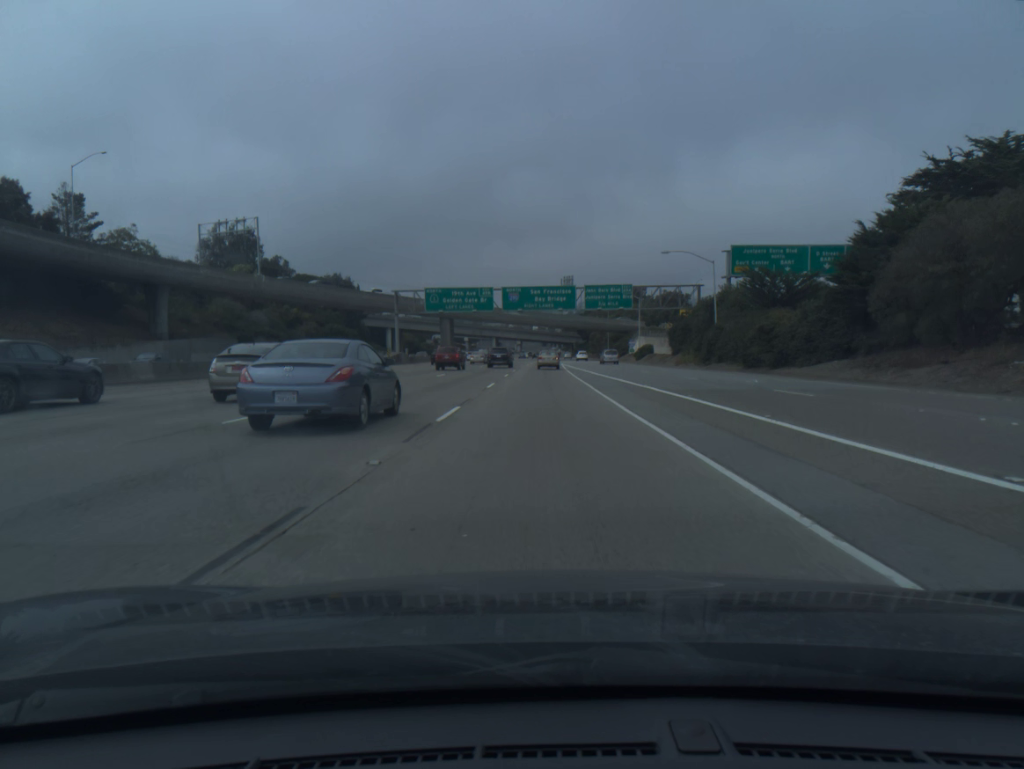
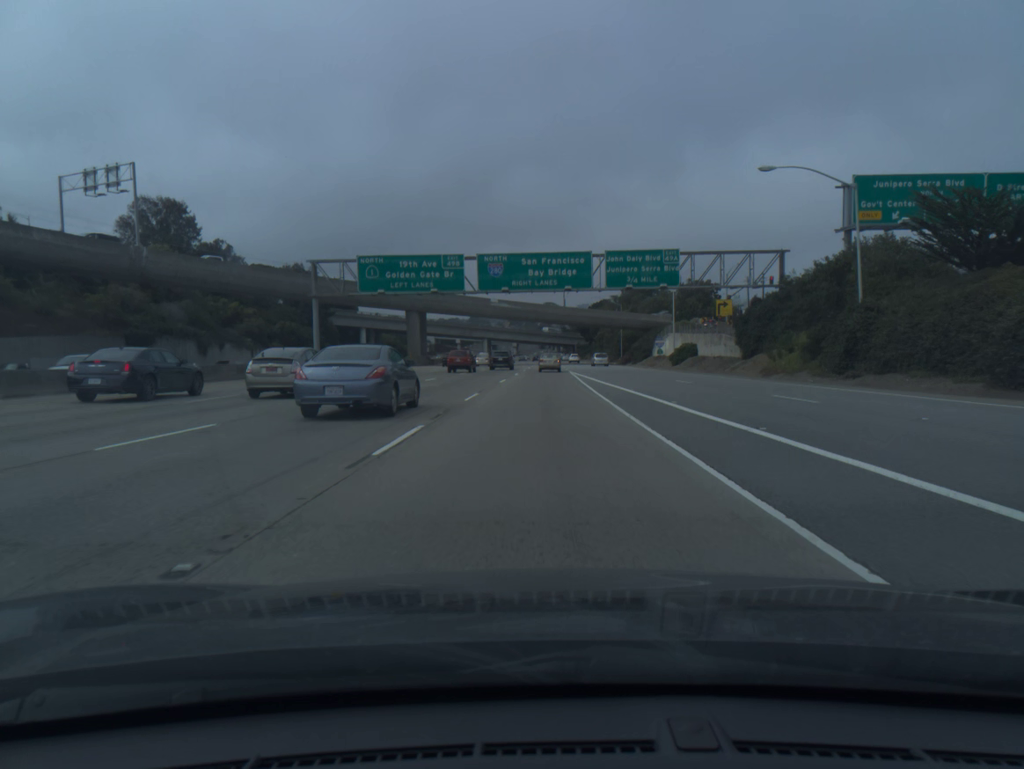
(+0.1, +32.1) m; 0°
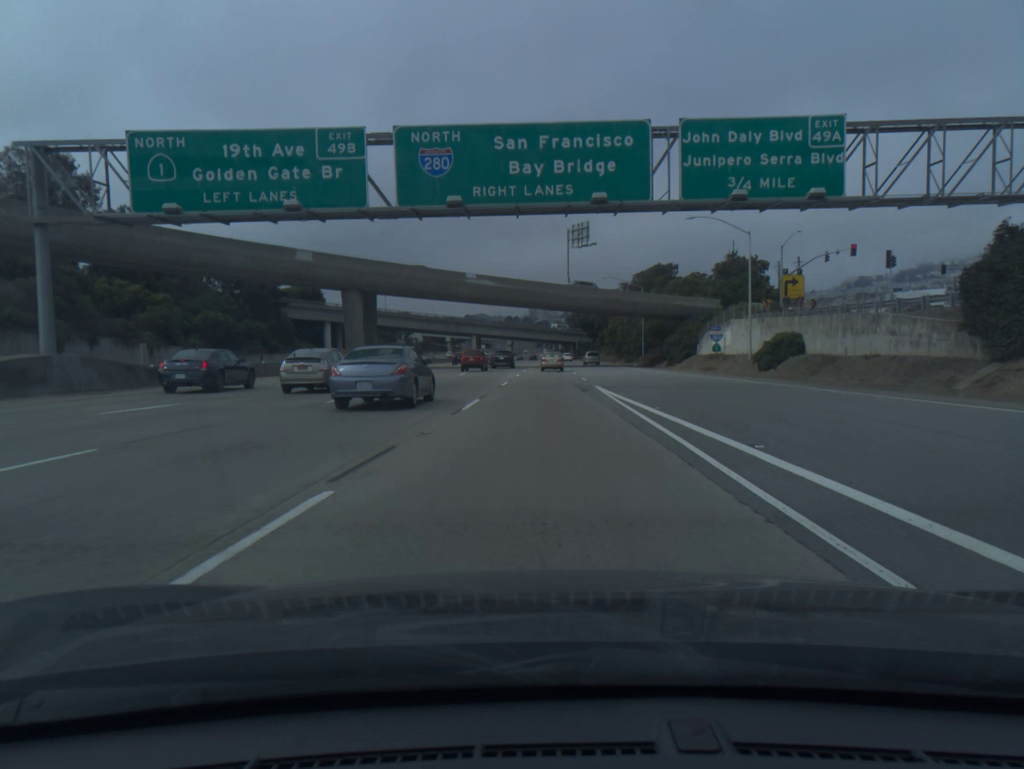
(0.0, +32.2) m; 0°
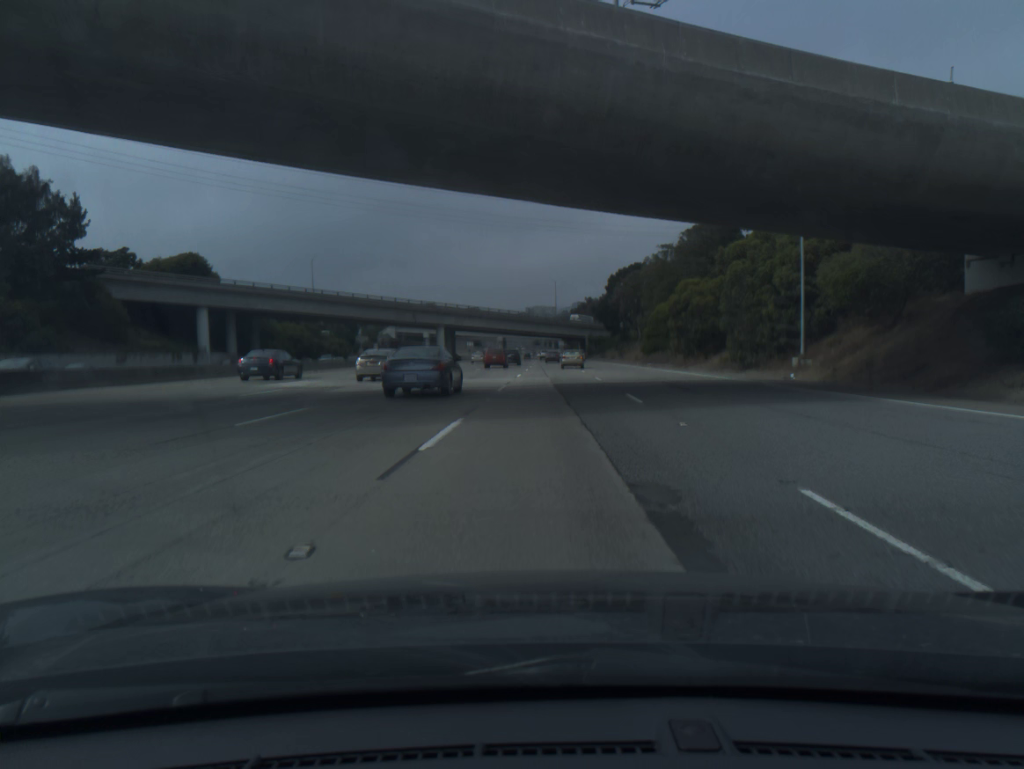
(+0.3, +64.7) m; 0°
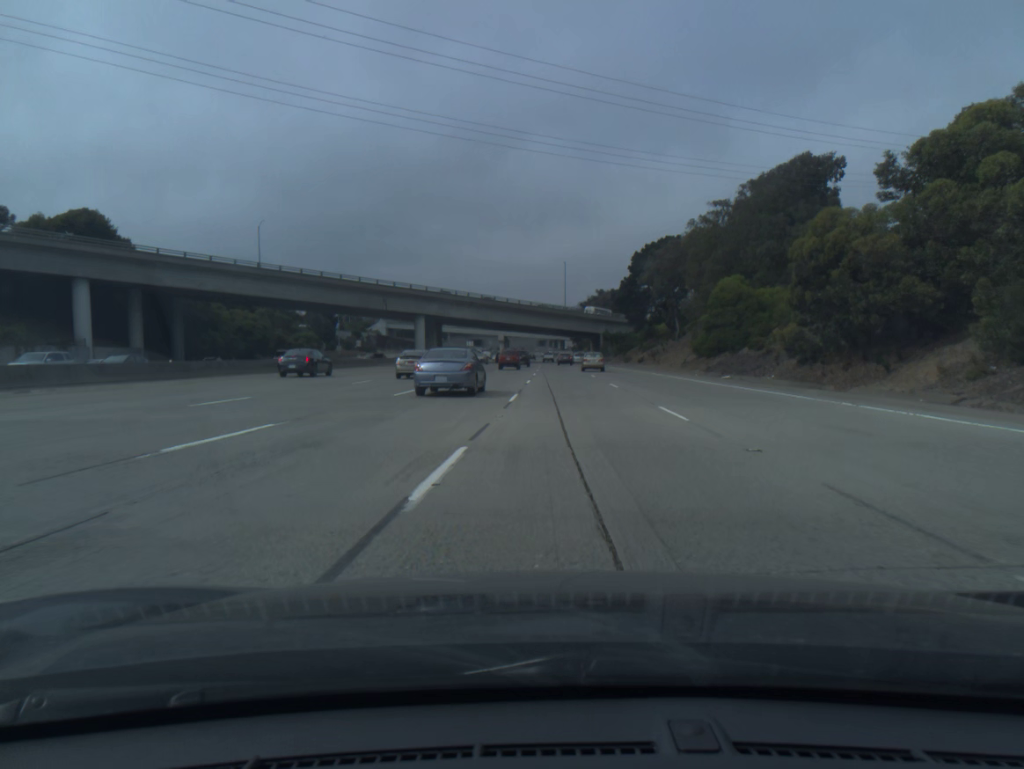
(-0.1, +32.4) m; 0°
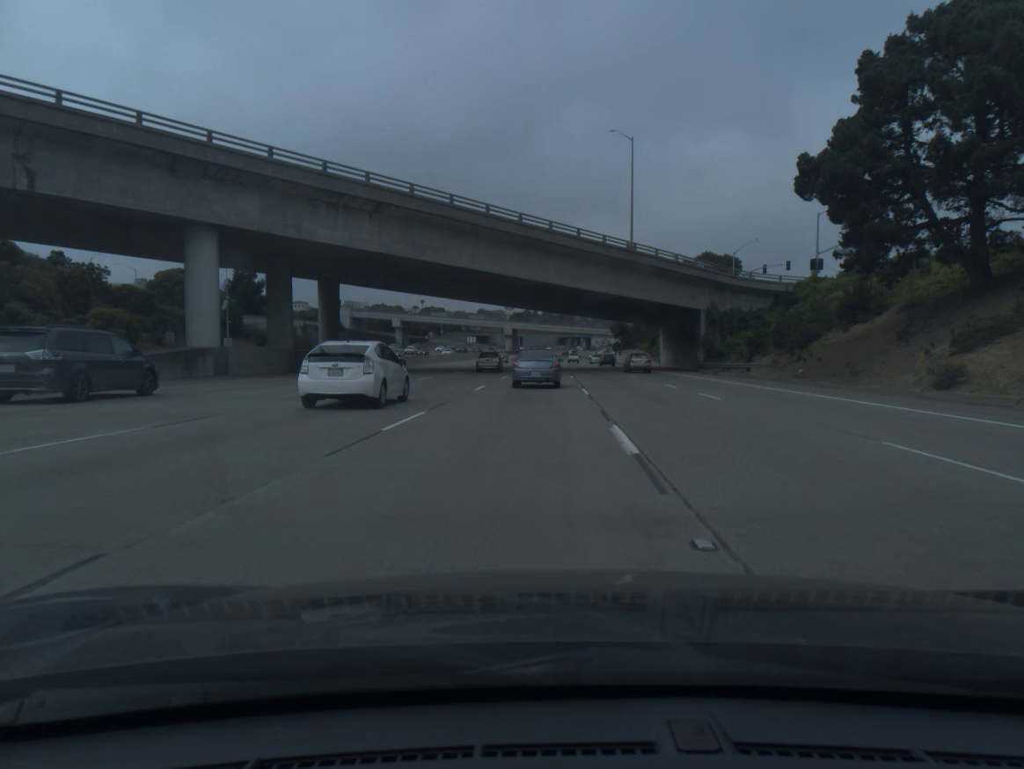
(-1.1, +82.0) m; -1°
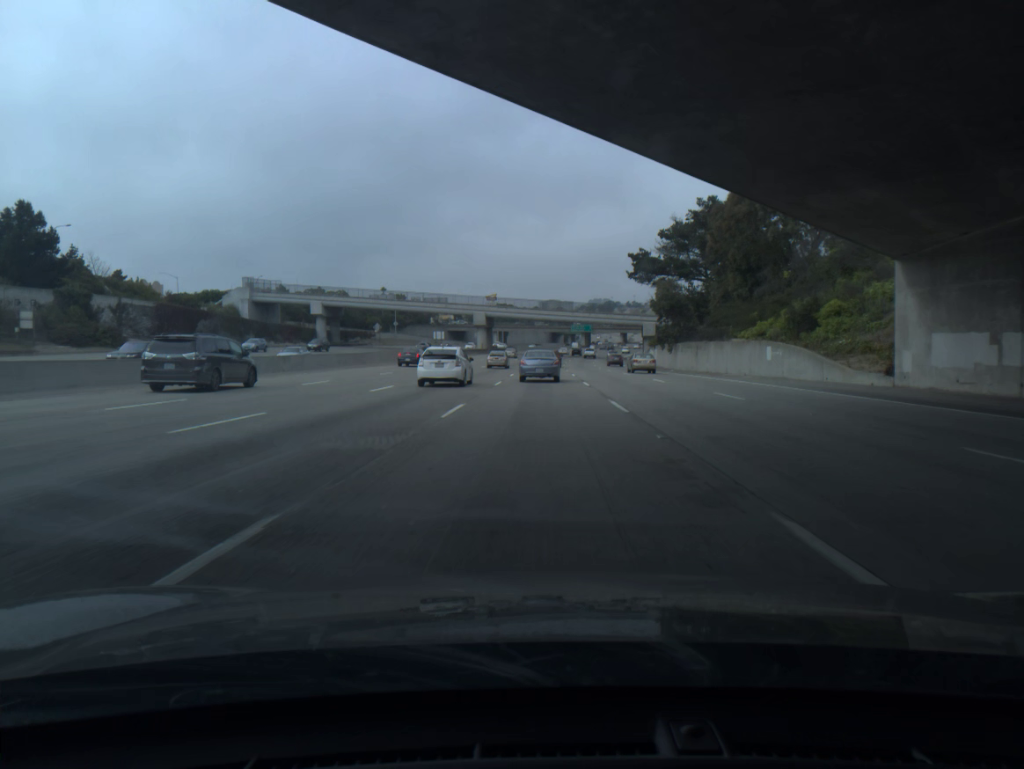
(+0.6, +67.3) m; +1°
